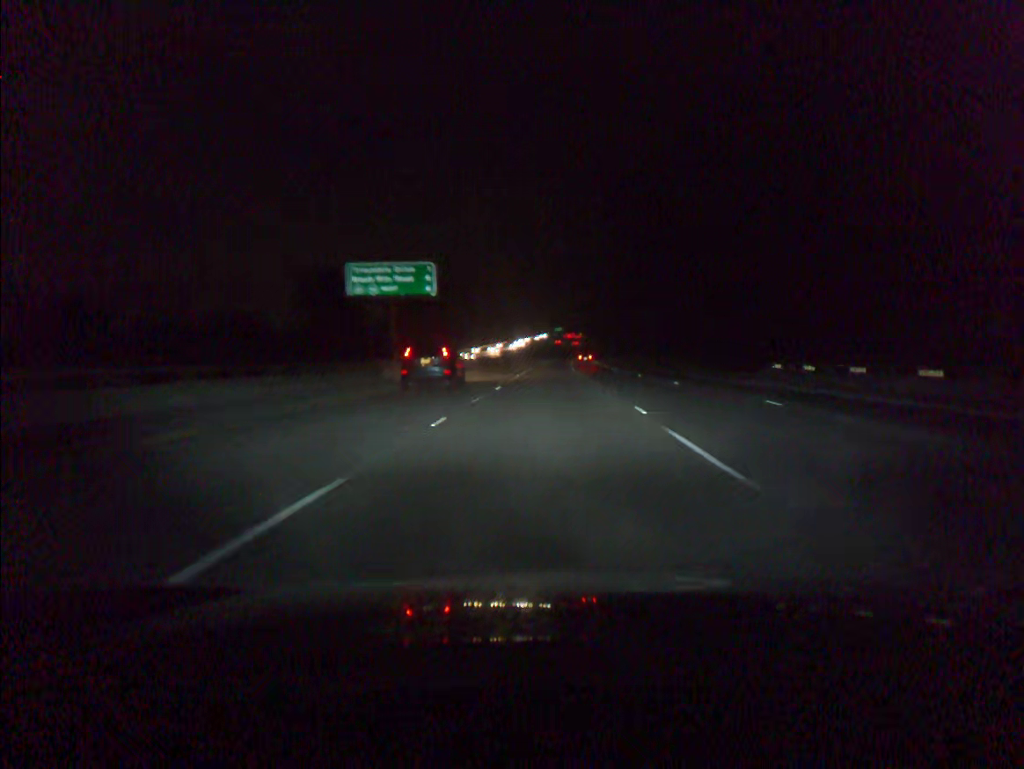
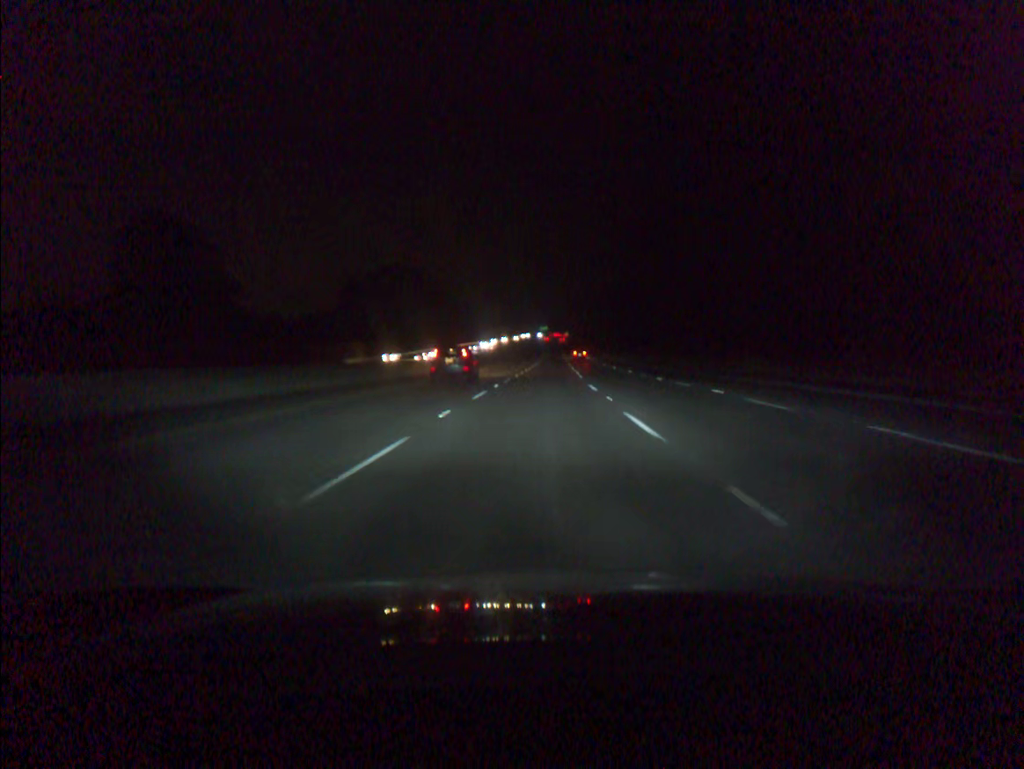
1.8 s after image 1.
(+0.8, +54.9) m; +1°
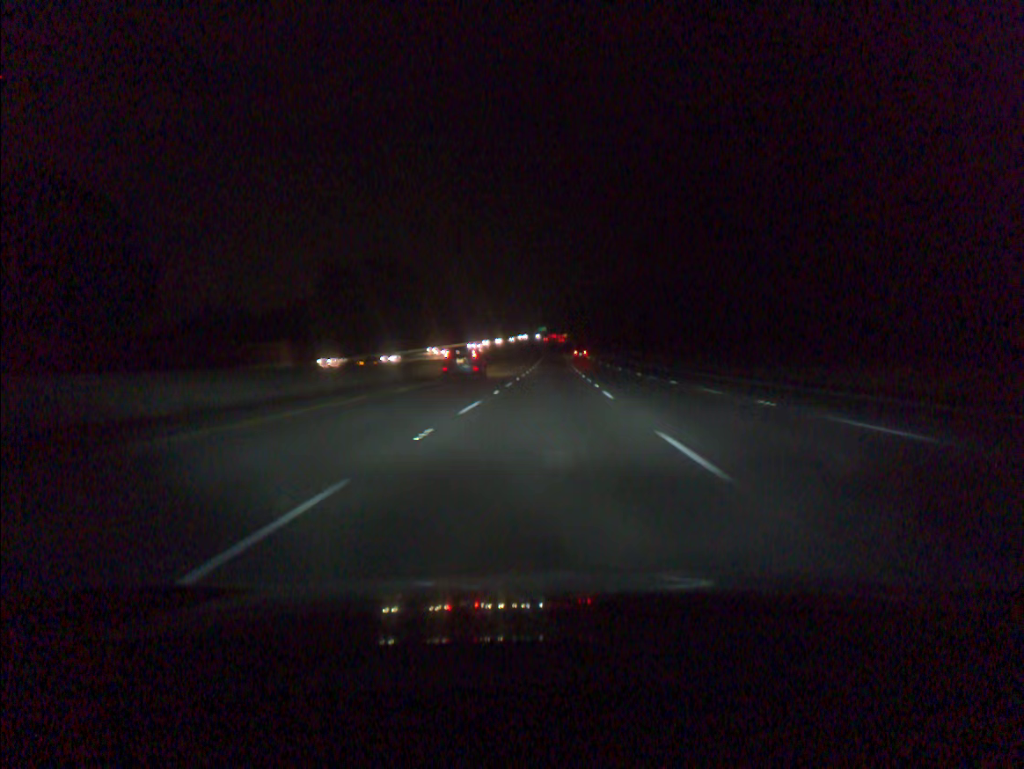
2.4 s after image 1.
(0.0, +18.3) m; 0°
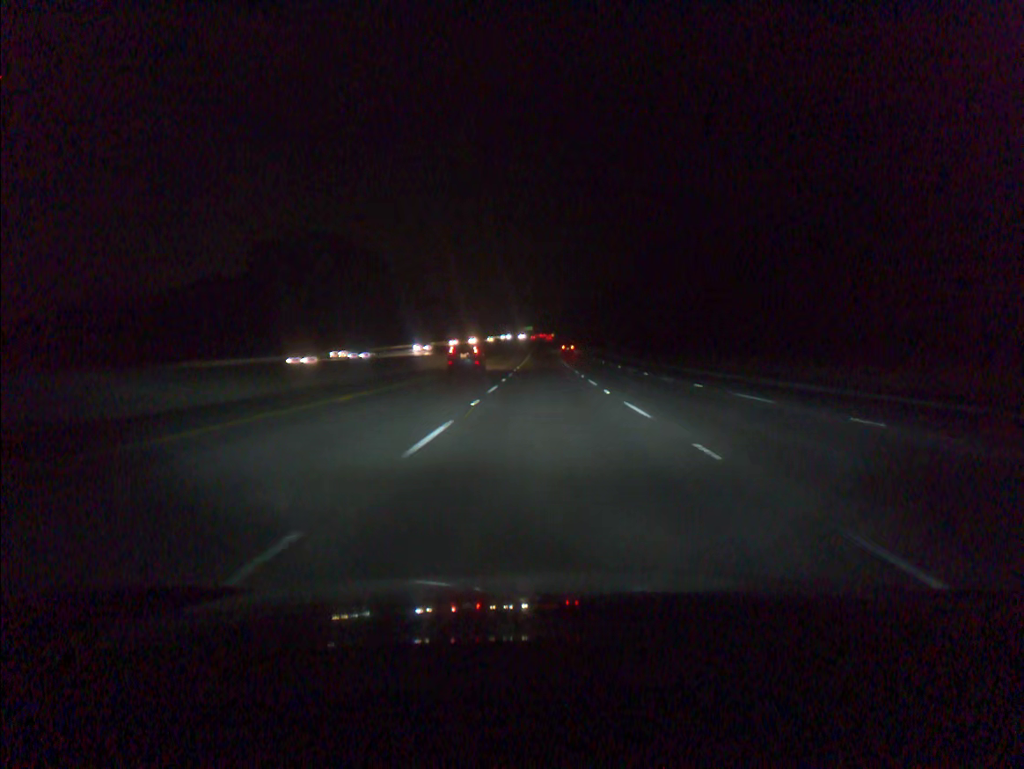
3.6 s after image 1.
(+0.3, +36.6) m; +1°
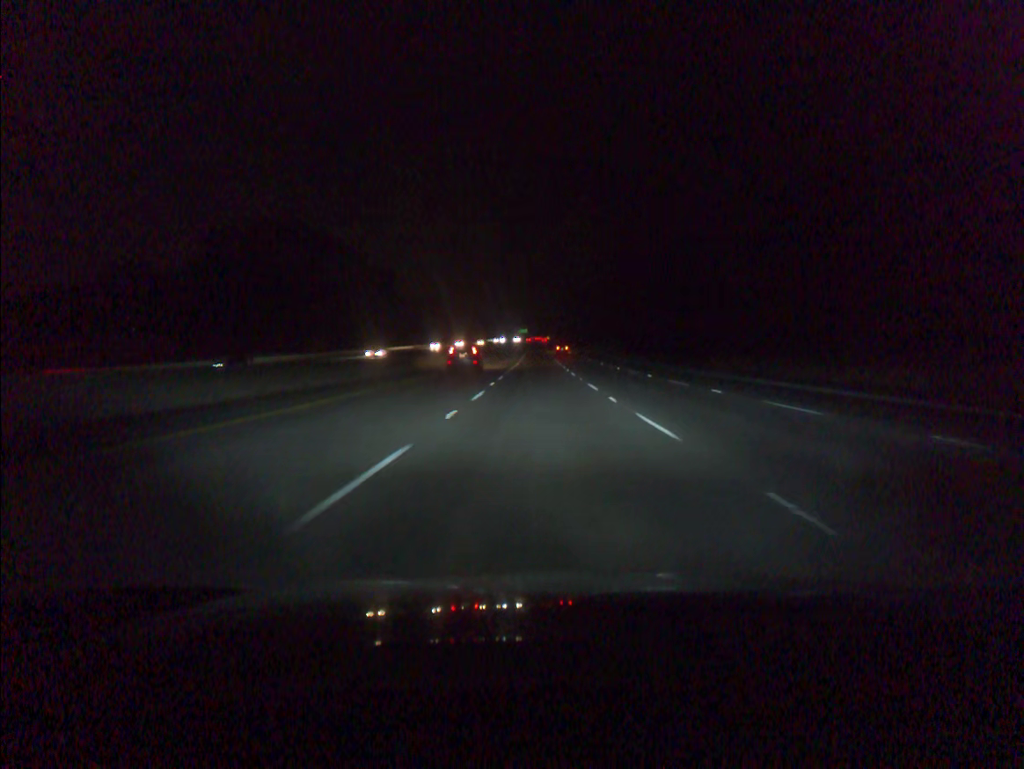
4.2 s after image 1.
(+0.1, +18.3) m; 0°
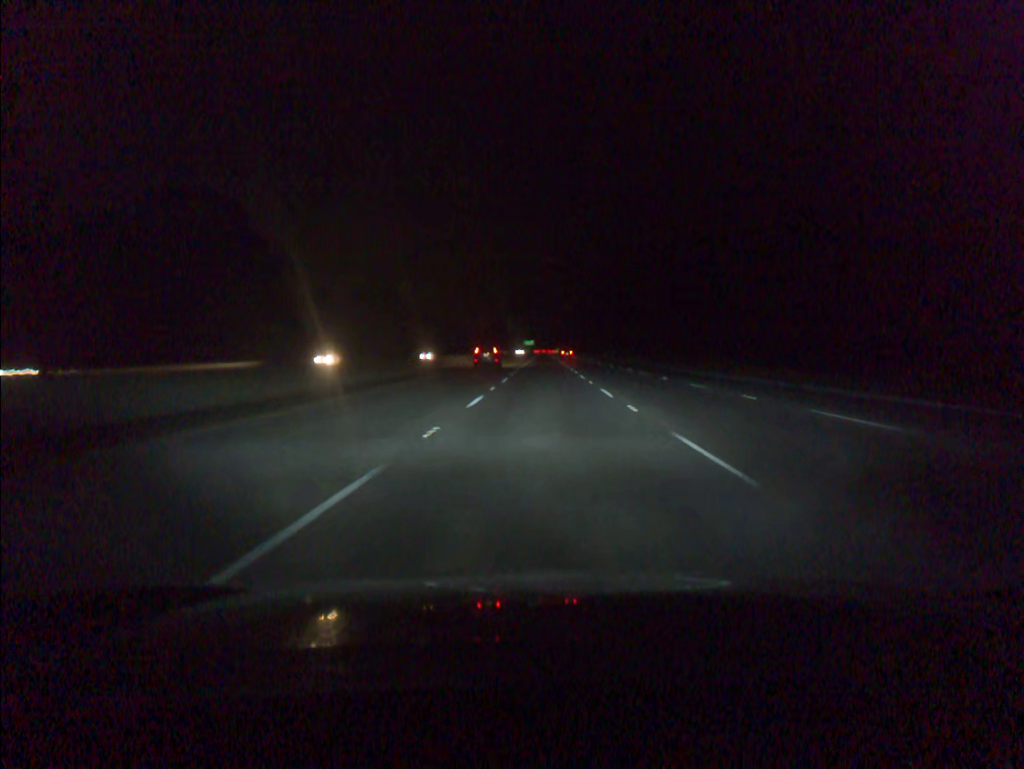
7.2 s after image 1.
(-0.5, +90.9) m; -1°
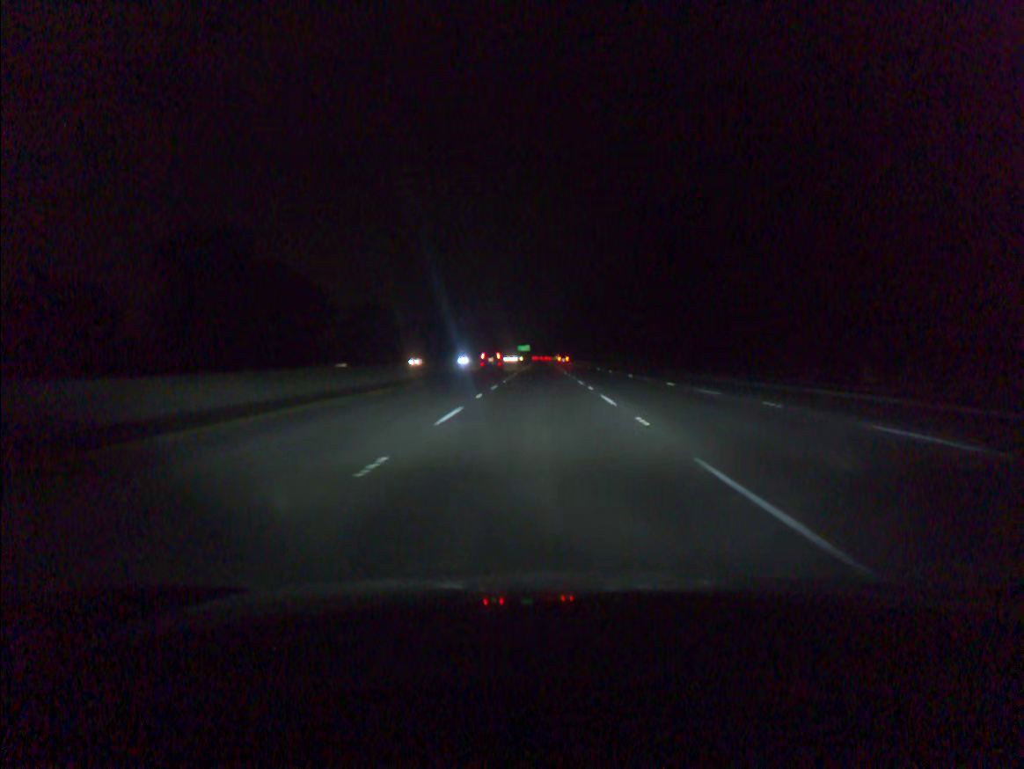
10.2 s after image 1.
(+0.5, +90.7) m; 0°
